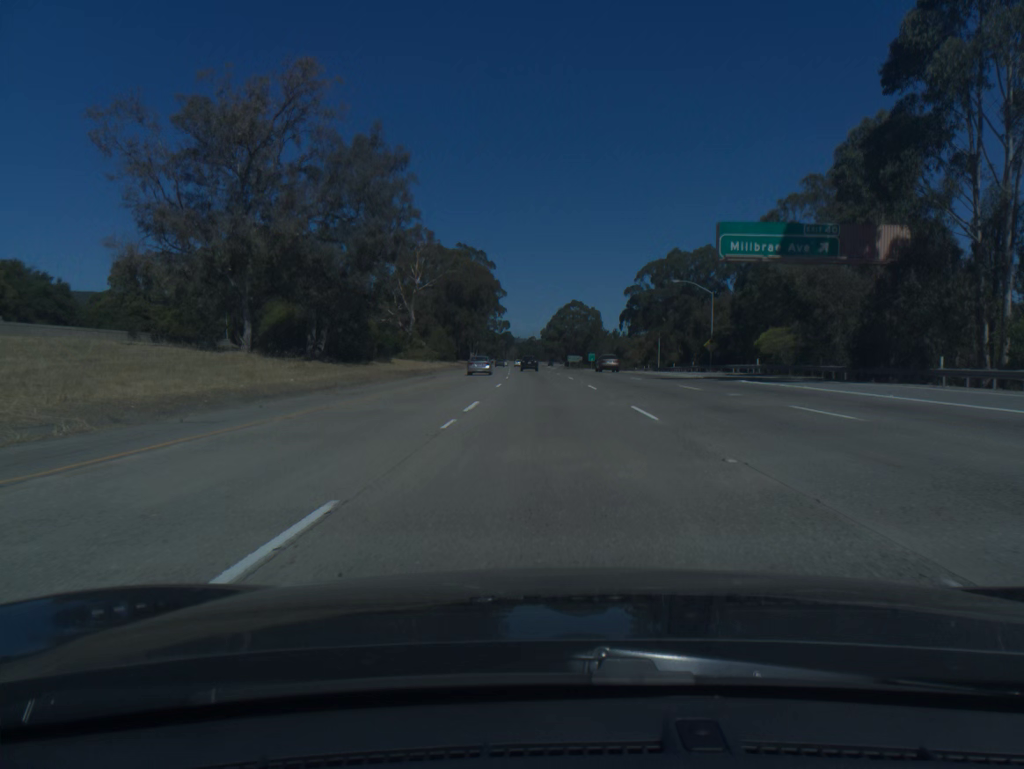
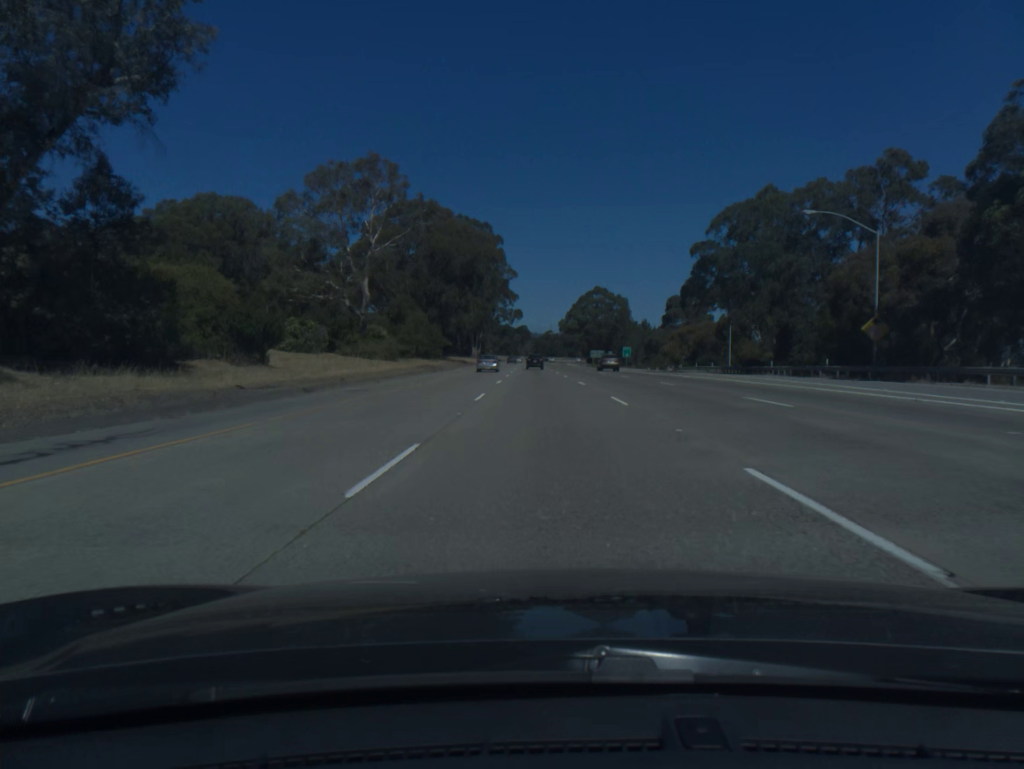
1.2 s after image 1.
(-0.4, +39.5) m; -1°
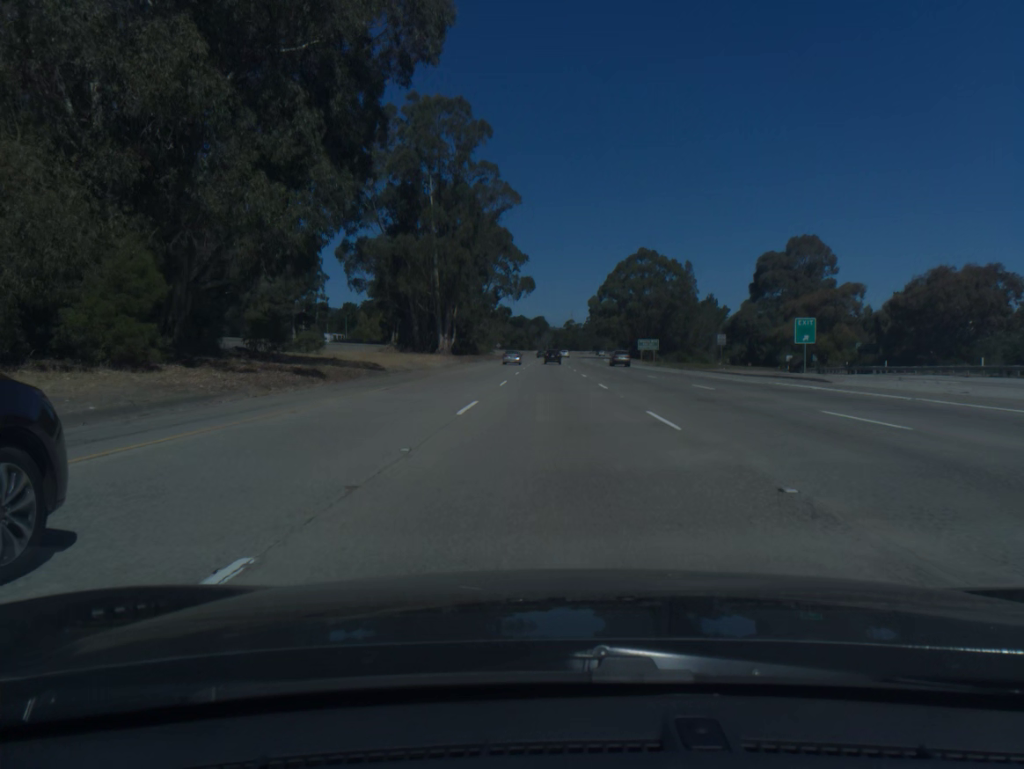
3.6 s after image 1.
(-1.4, +79.1) m; -1°
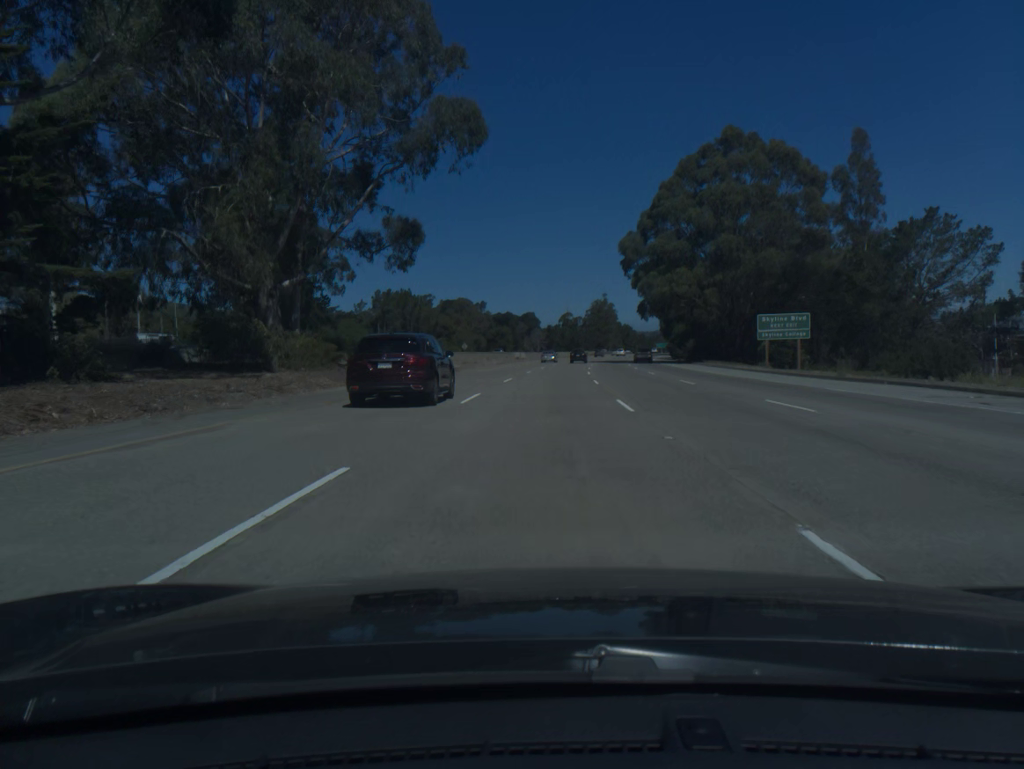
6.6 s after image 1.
(+0.5, +98.7) m; 0°
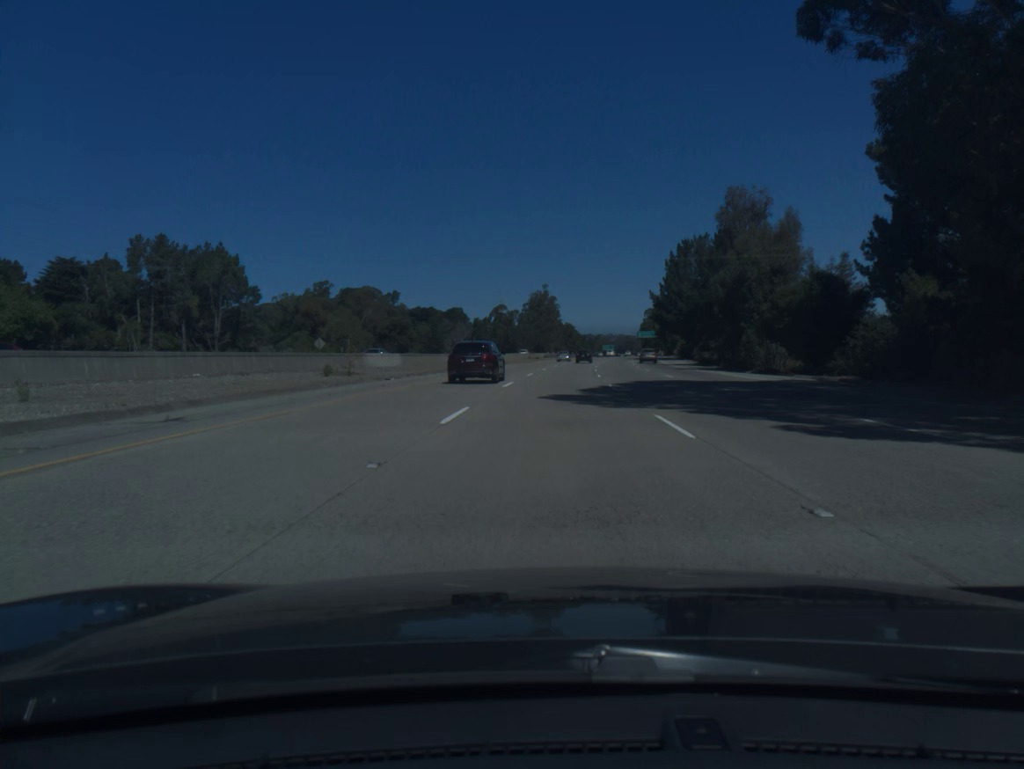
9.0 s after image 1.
(+2.5, +78.6) m; +5°
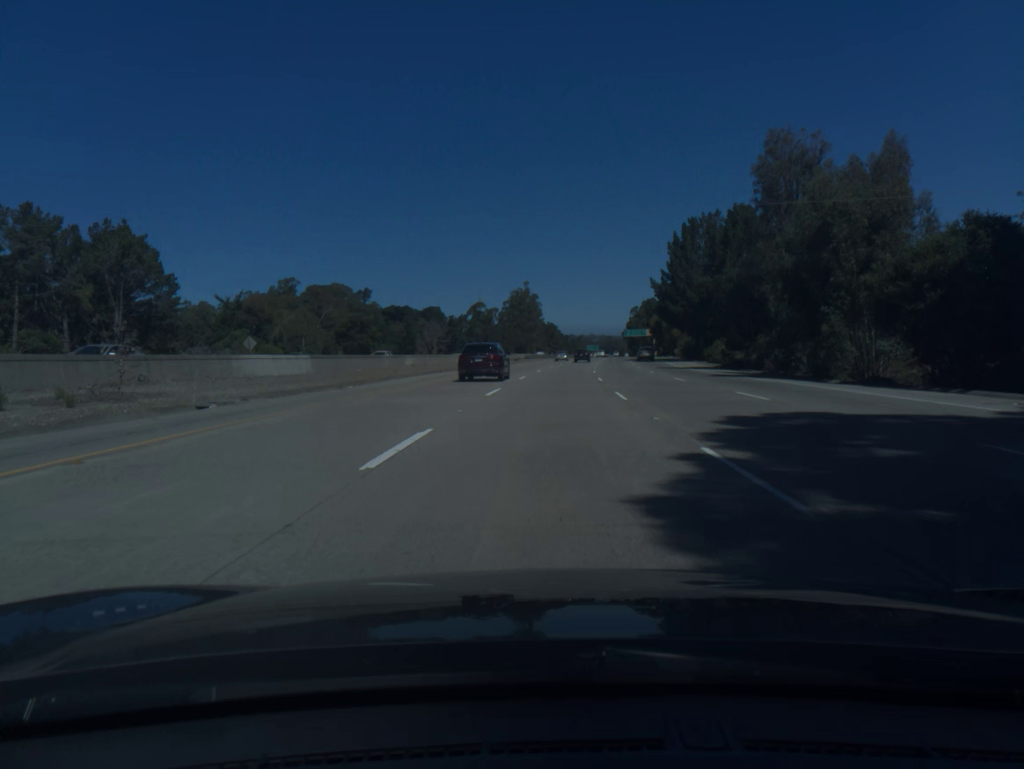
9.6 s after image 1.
(+0.2, +19.7) m; +1°
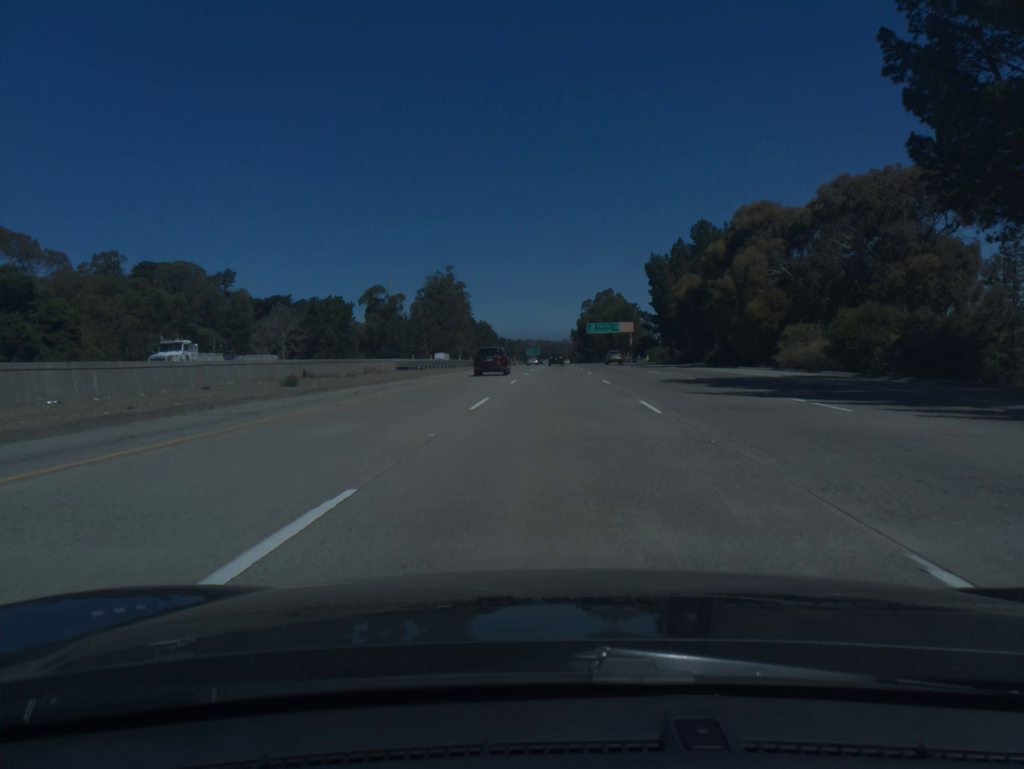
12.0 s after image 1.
(+3.1, +78.6) m; +5°
